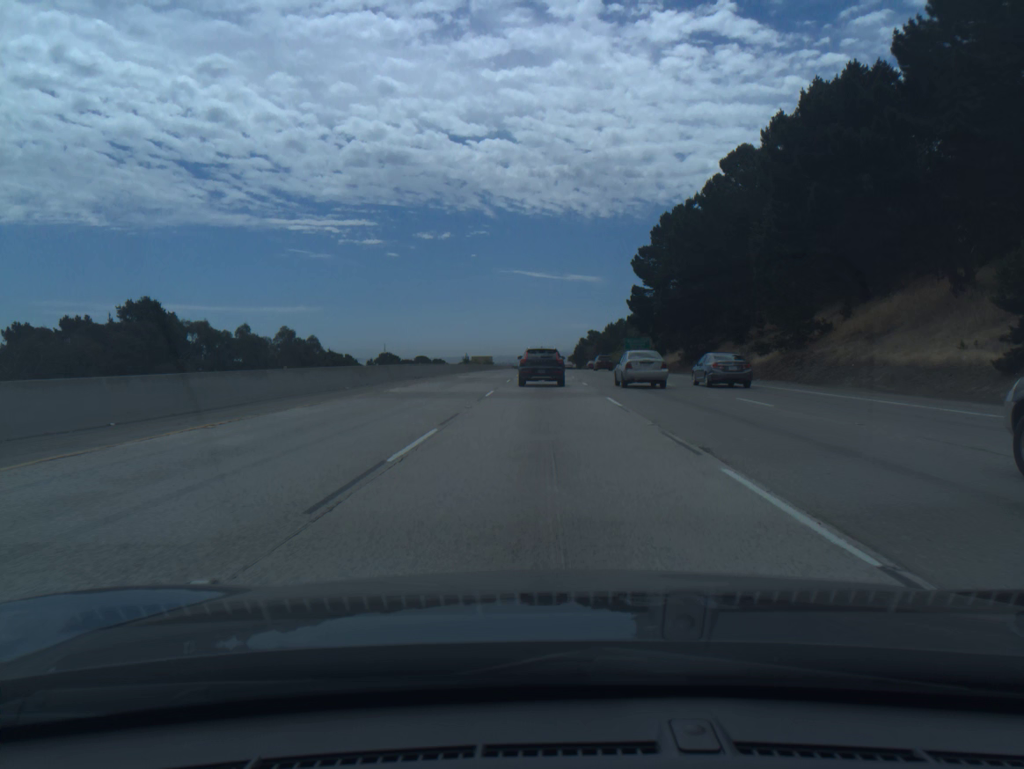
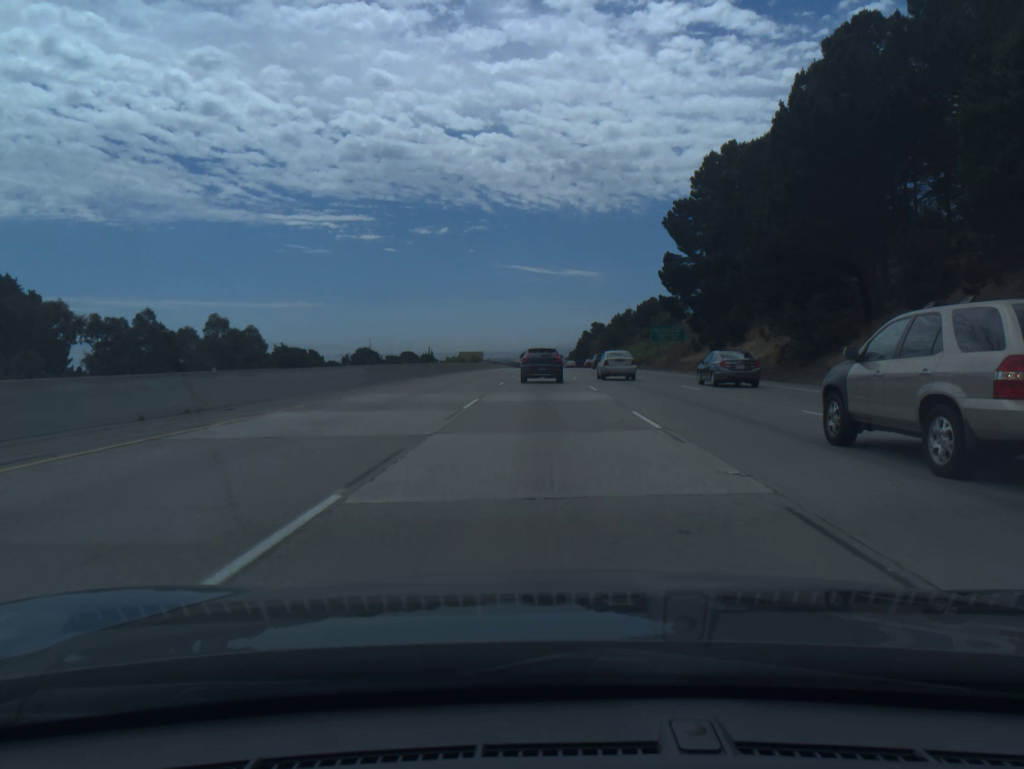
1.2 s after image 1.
(+0.1, +35.4) m; 0°
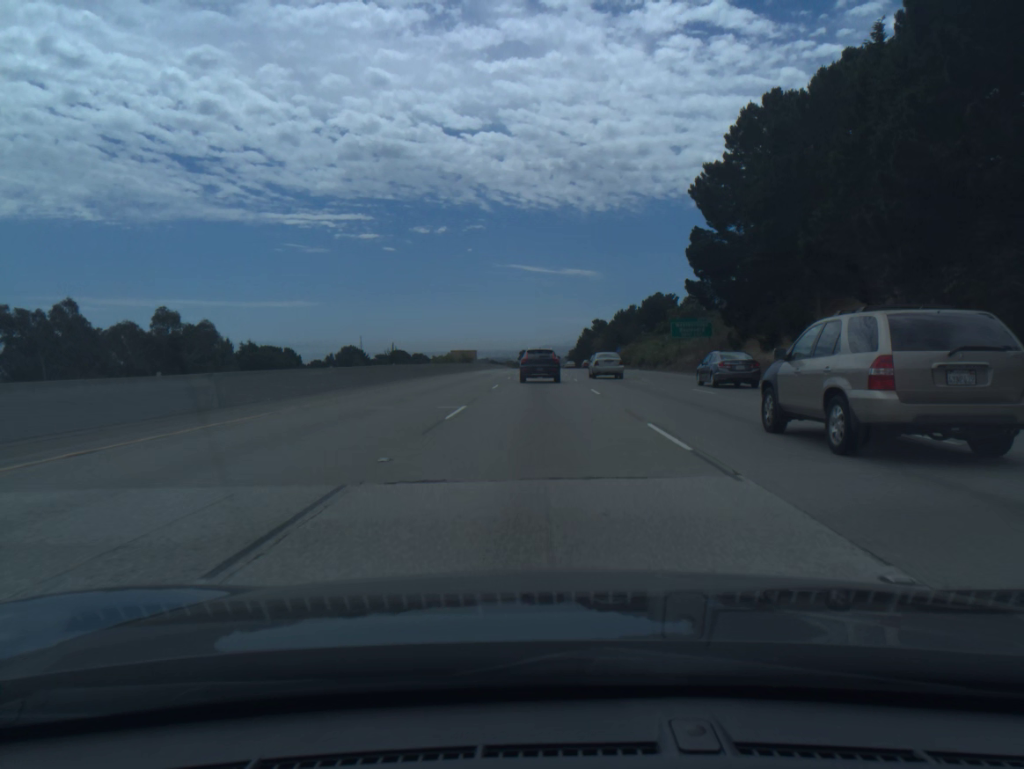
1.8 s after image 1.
(0.0, +17.6) m; 0°
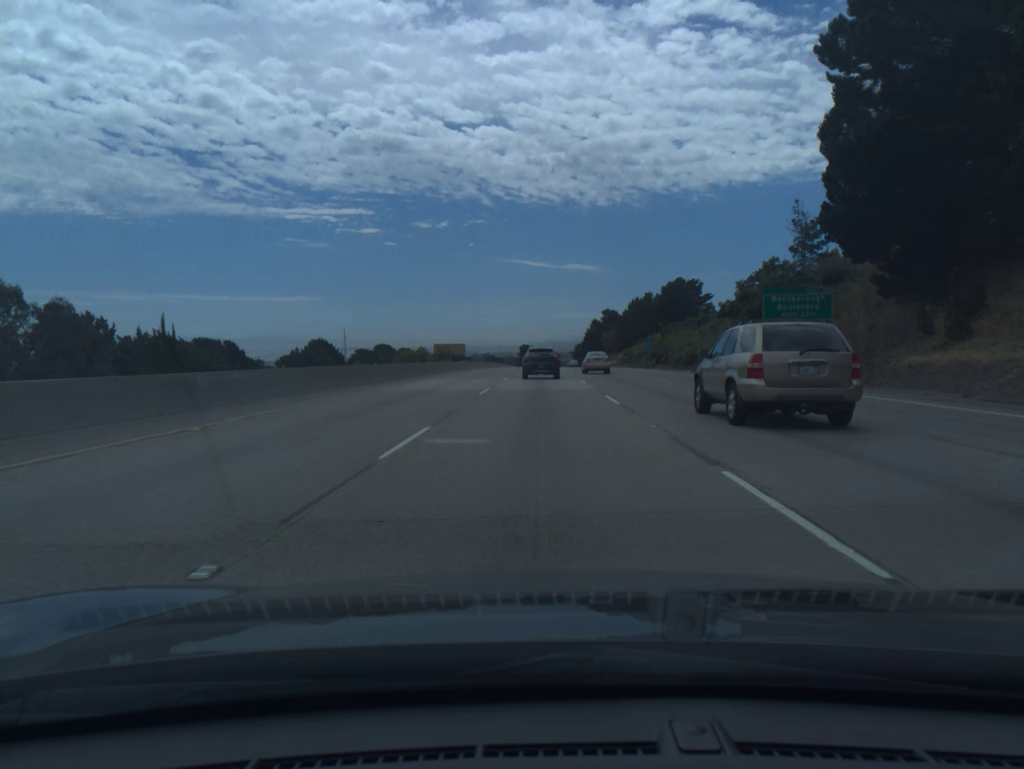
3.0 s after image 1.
(0.0, +35.0) m; 0°
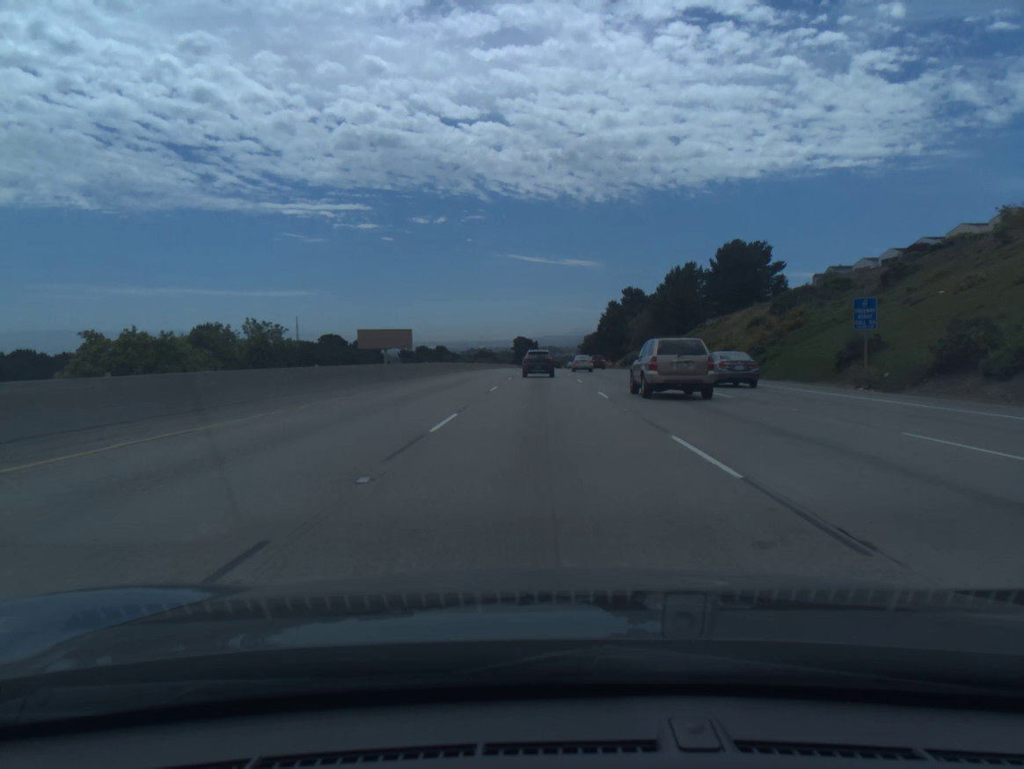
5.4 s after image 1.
(-0.1, +69.7) m; 0°
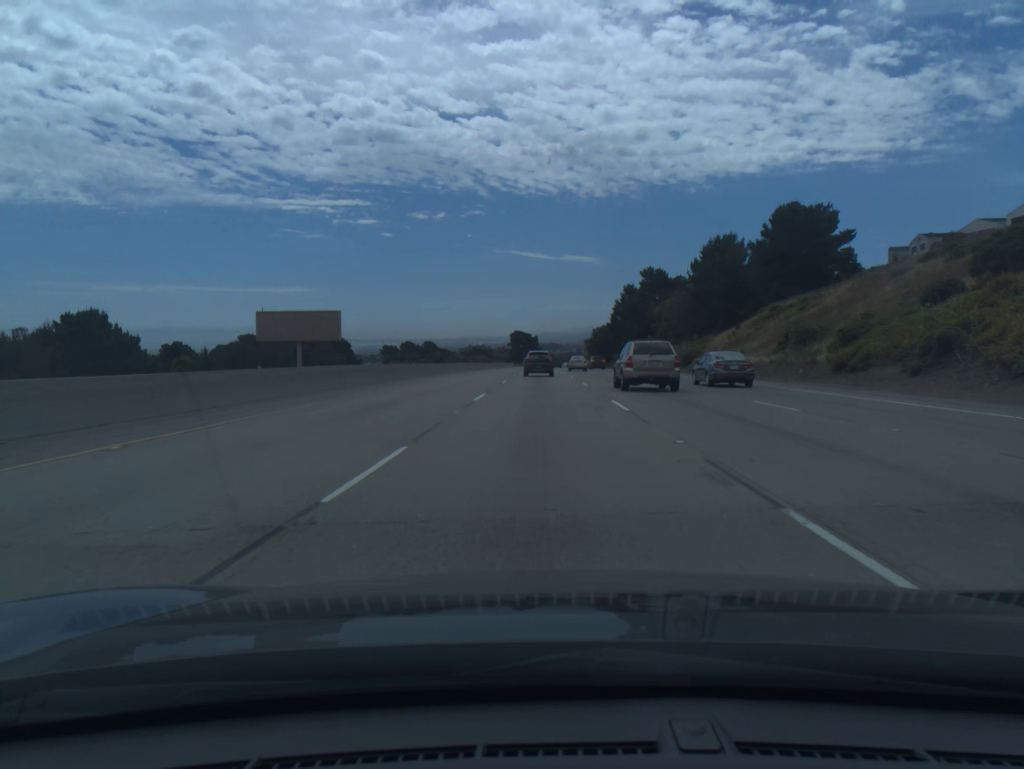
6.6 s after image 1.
(0.0, +35.1) m; 0°
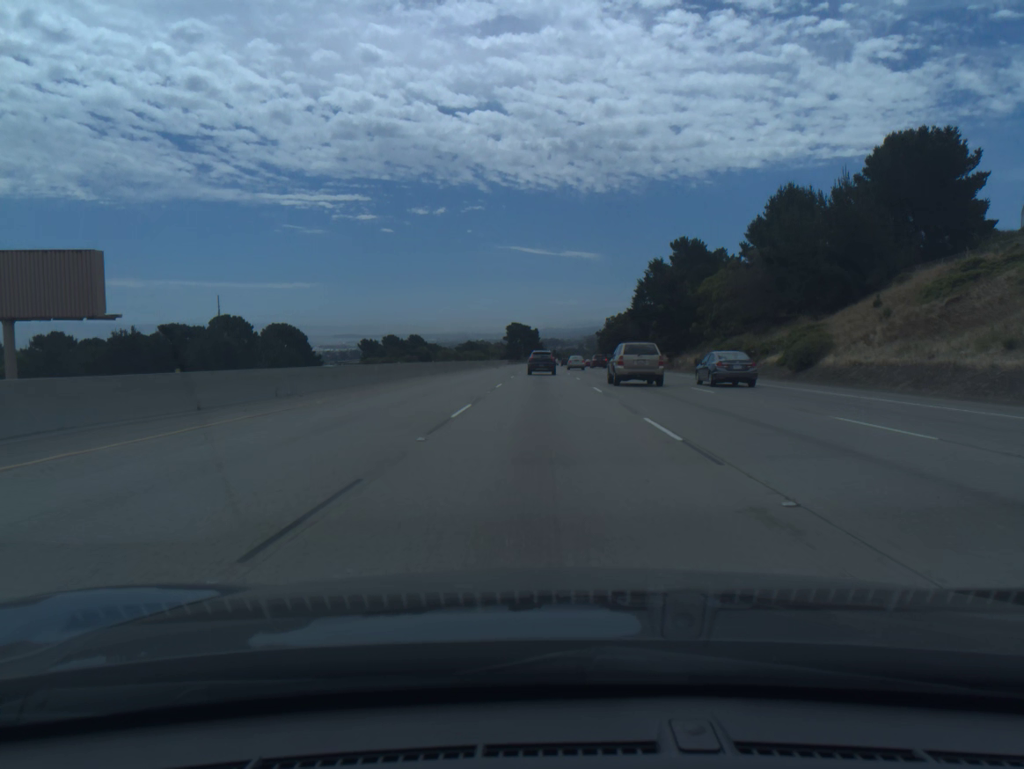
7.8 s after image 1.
(-0.1, +35.3) m; 0°
